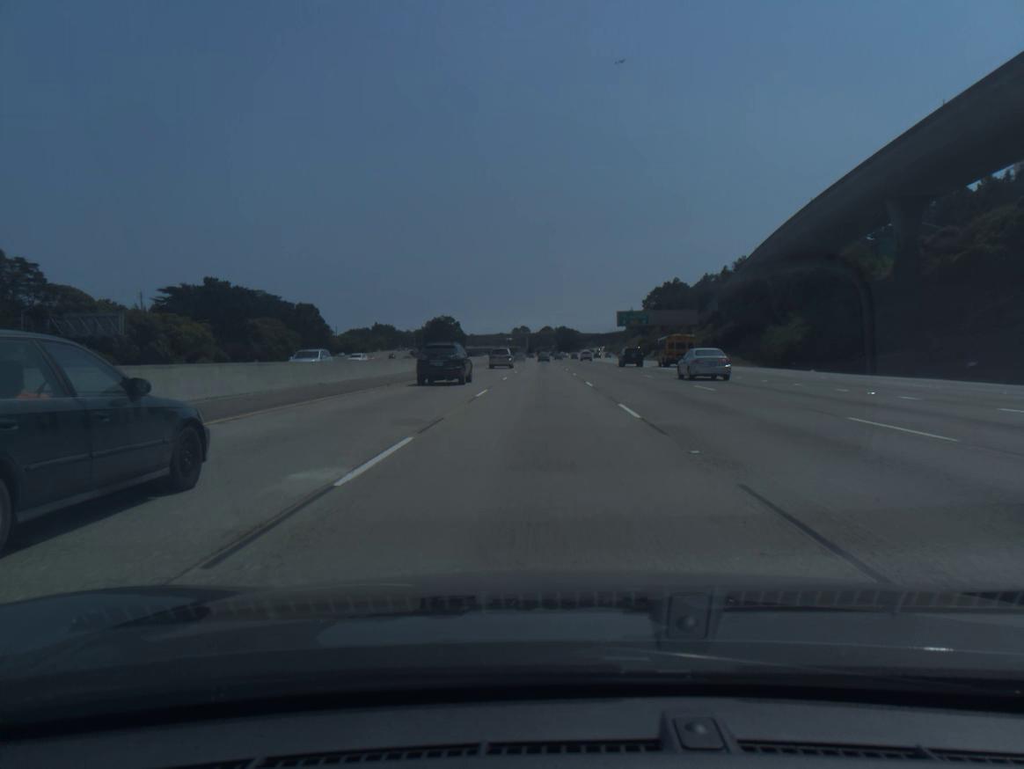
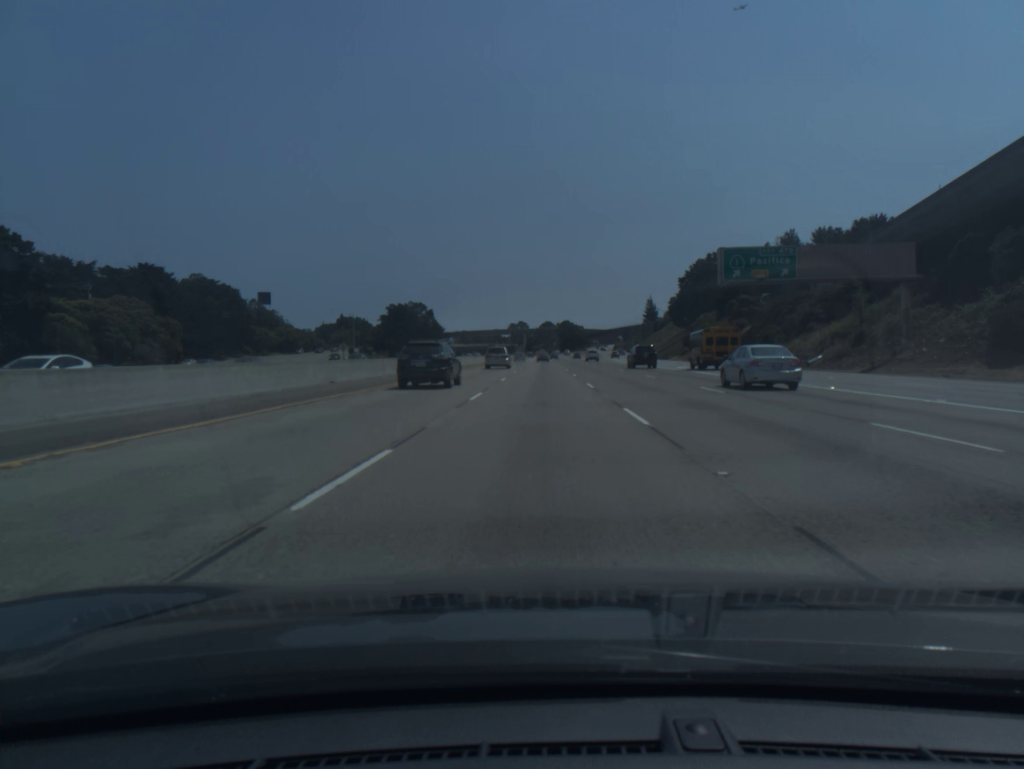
(+0.1, +74.5) m; 0°
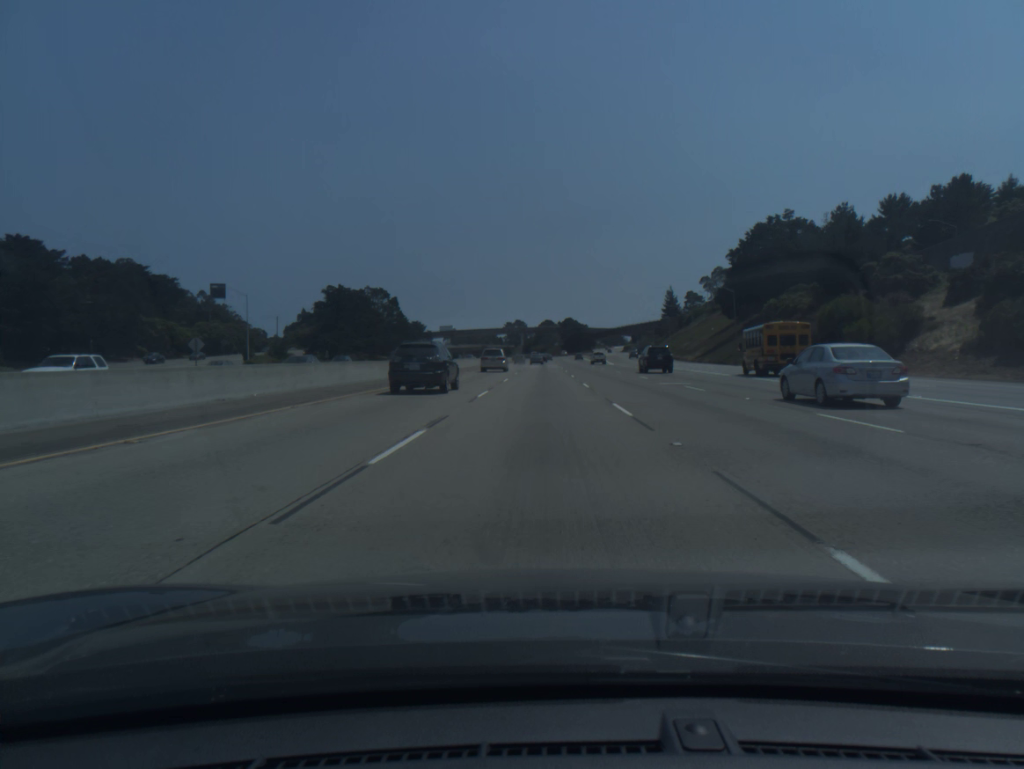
(0.0, +55.9) m; 0°
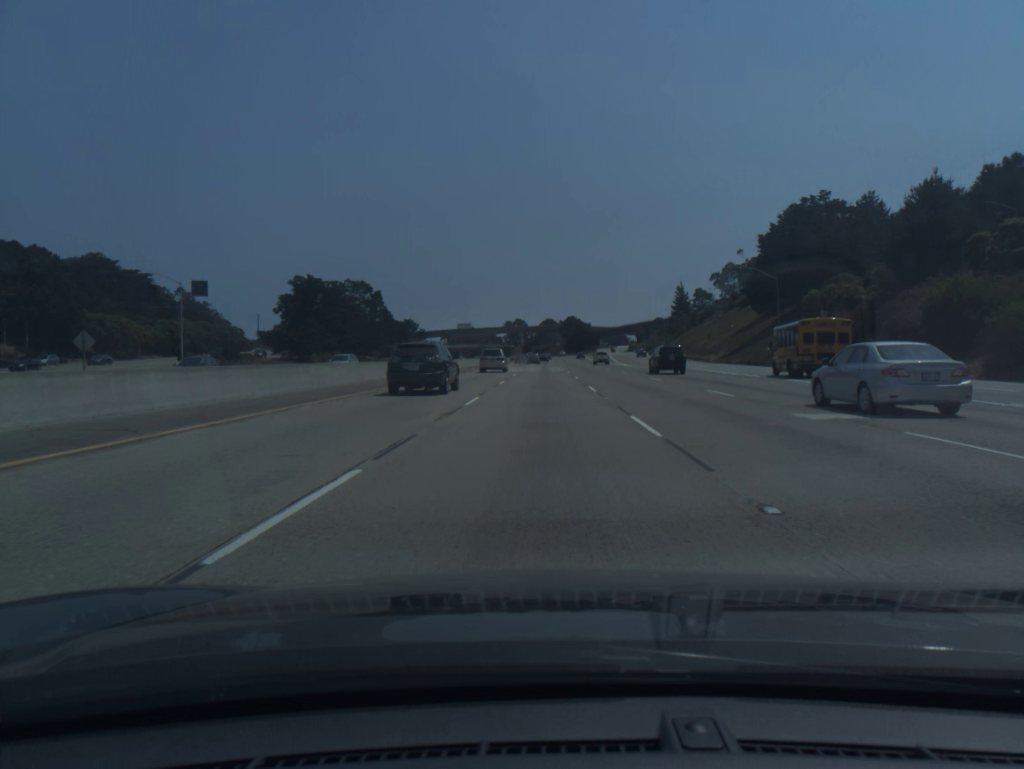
(0.0, +18.6) m; 0°
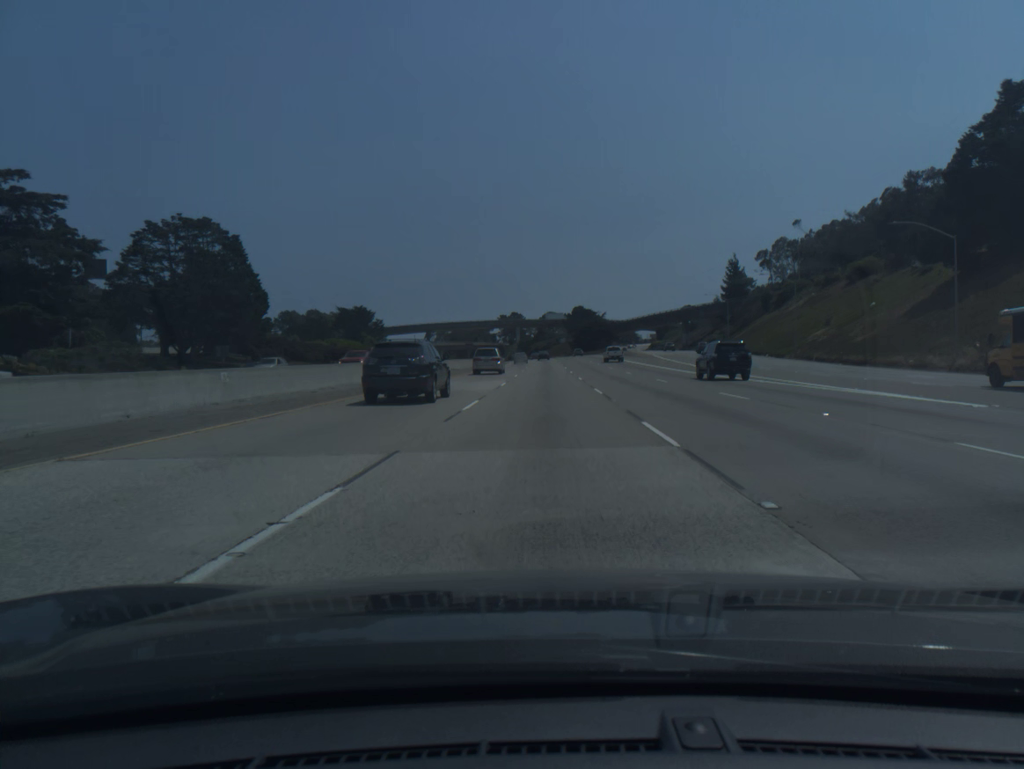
(0.0, +74.2) m; 0°
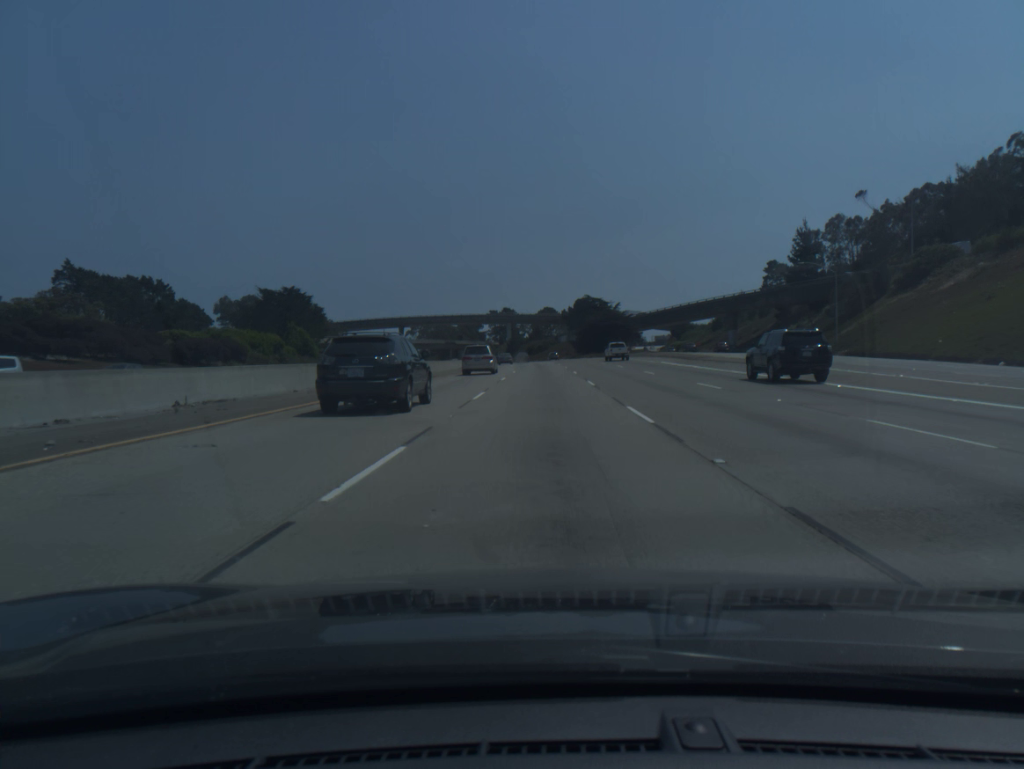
(0.0, +55.6) m; 0°
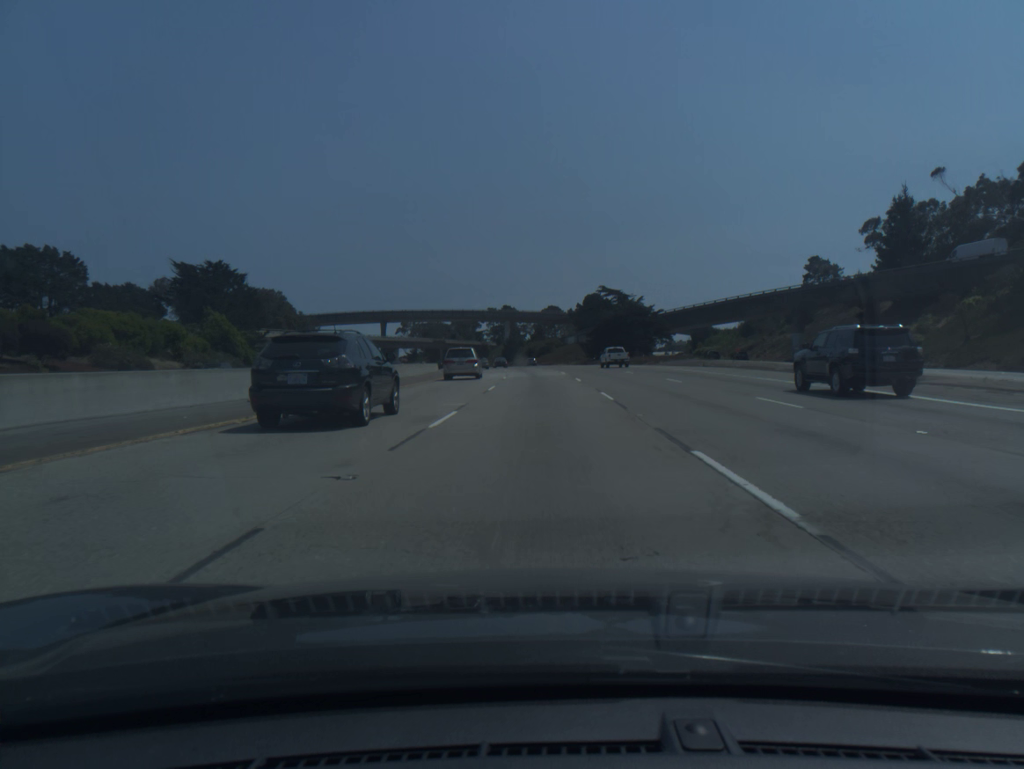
(0.0, +37.0) m; 0°
